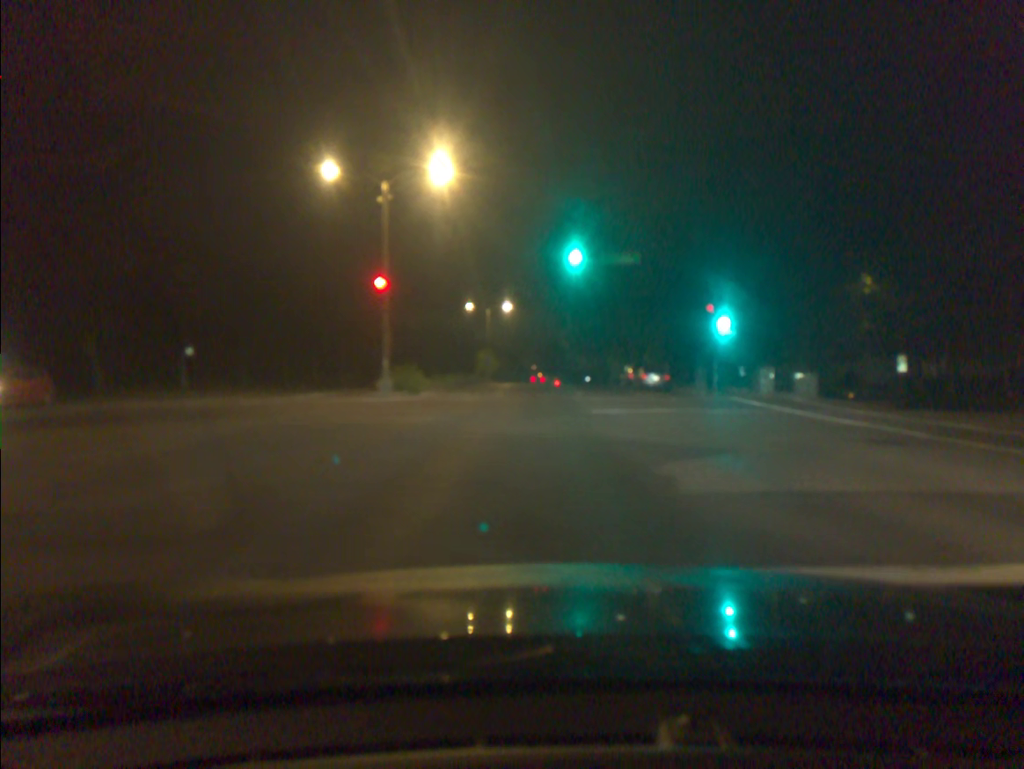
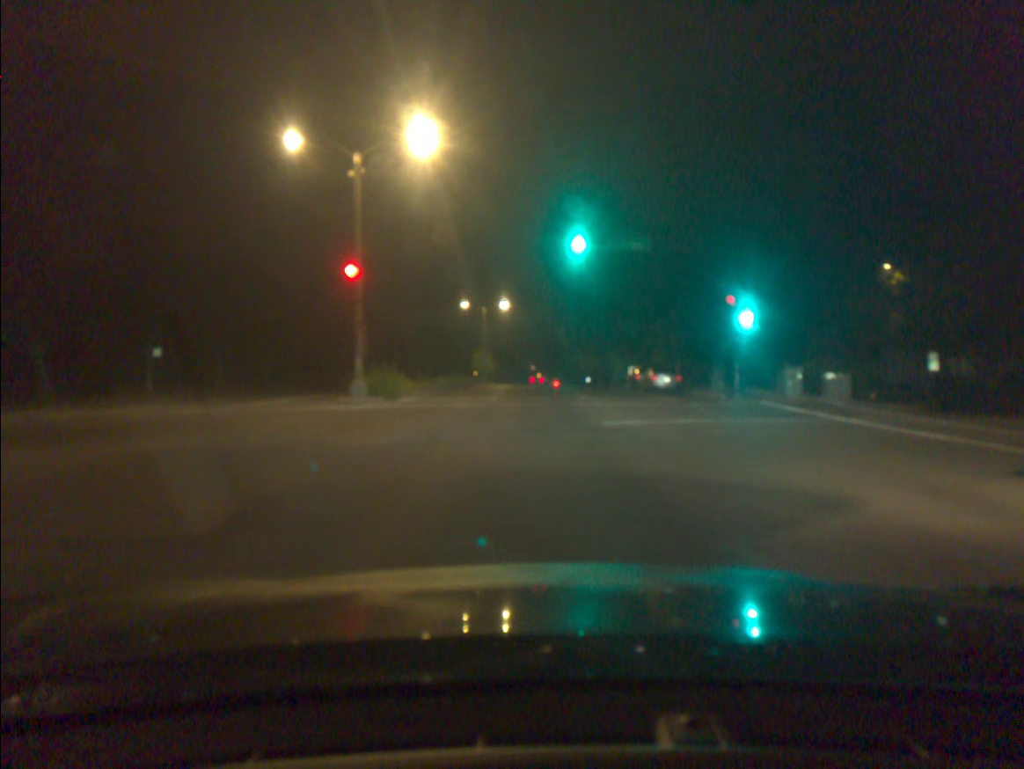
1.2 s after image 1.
(0.0, +4.2) m; 0°
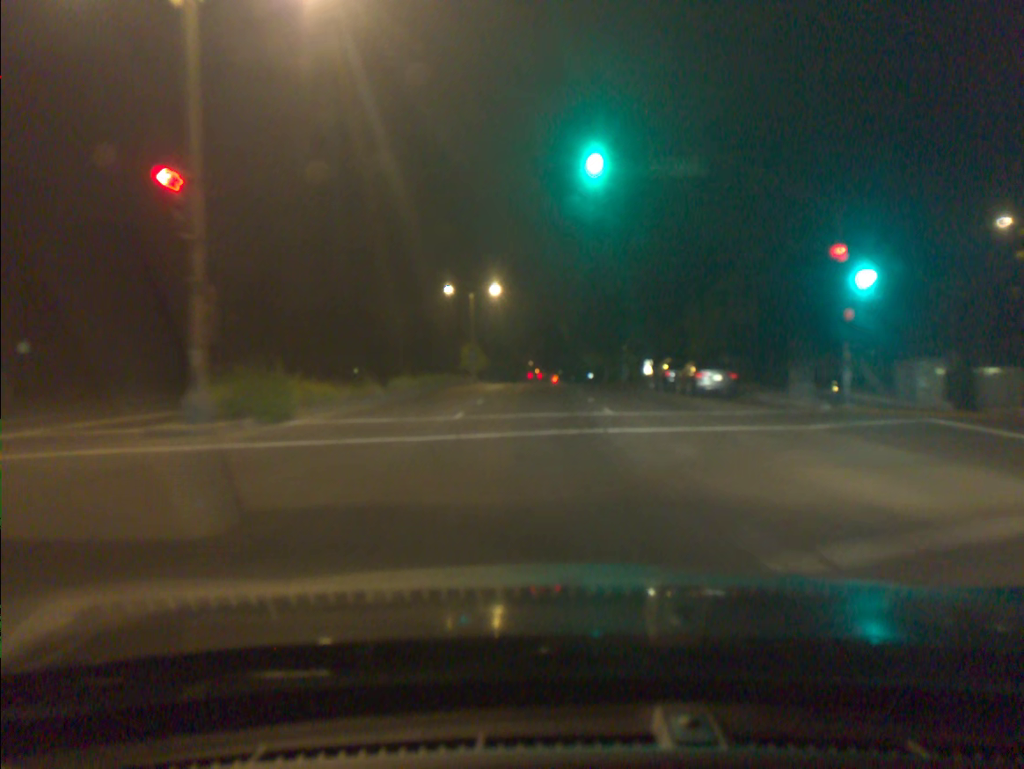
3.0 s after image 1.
(+0.1, +12.1) m; +1°
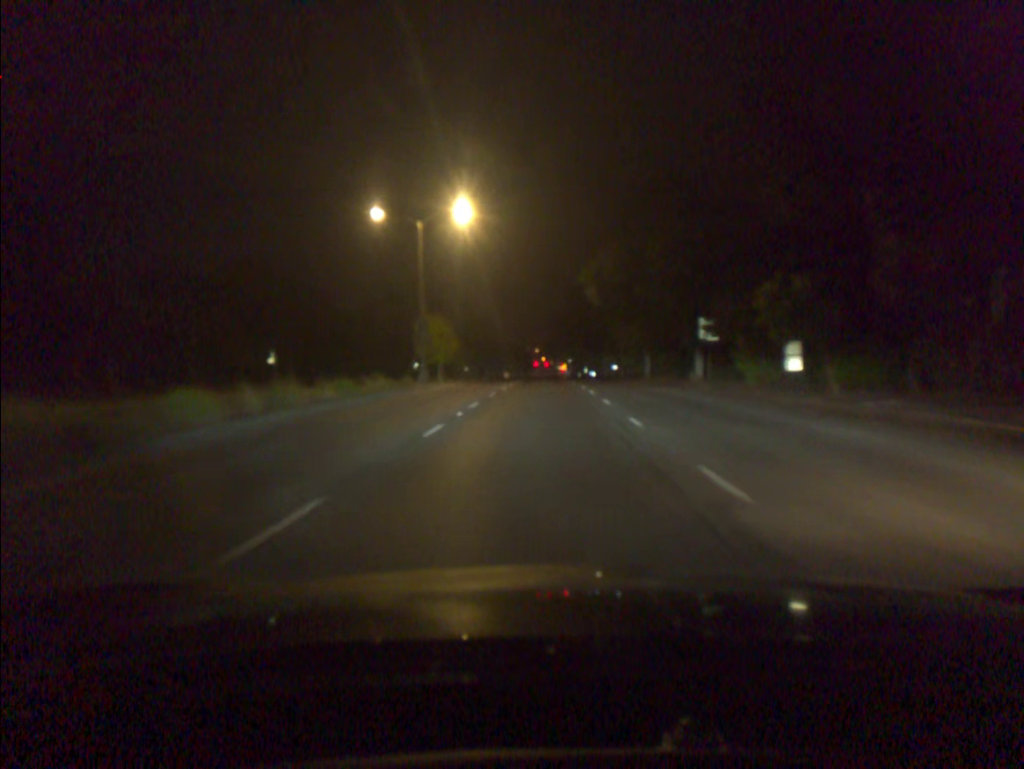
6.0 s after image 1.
(-0.2, +32.8) m; -1°
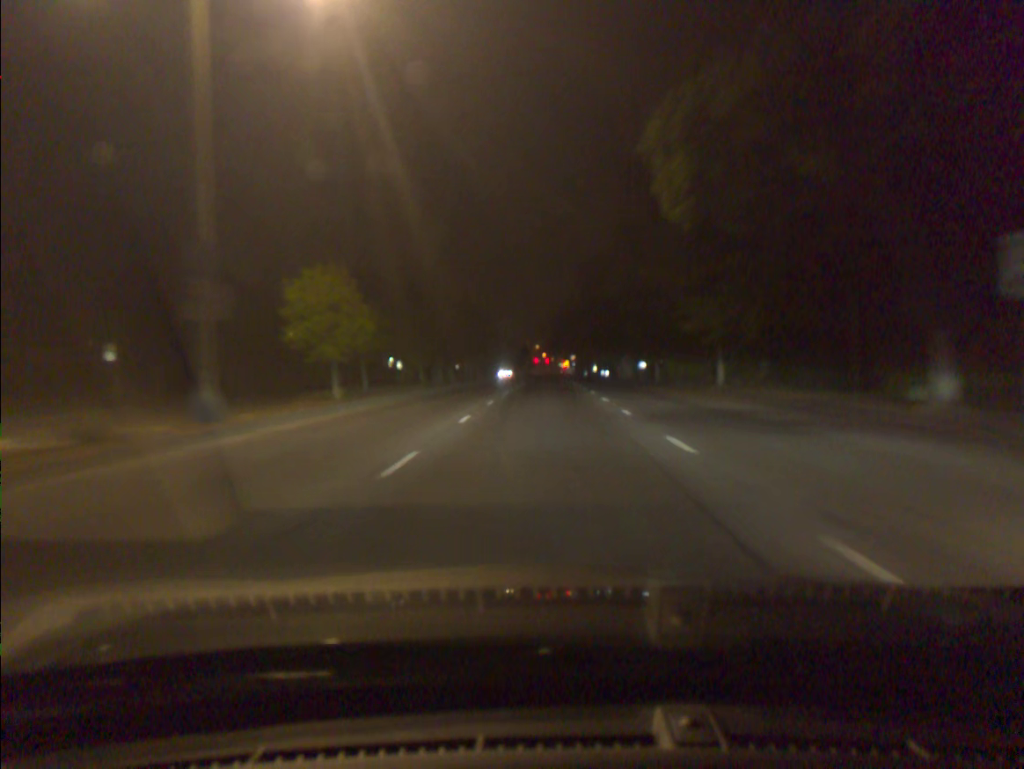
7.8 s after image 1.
(0.0, +25.7) m; 0°
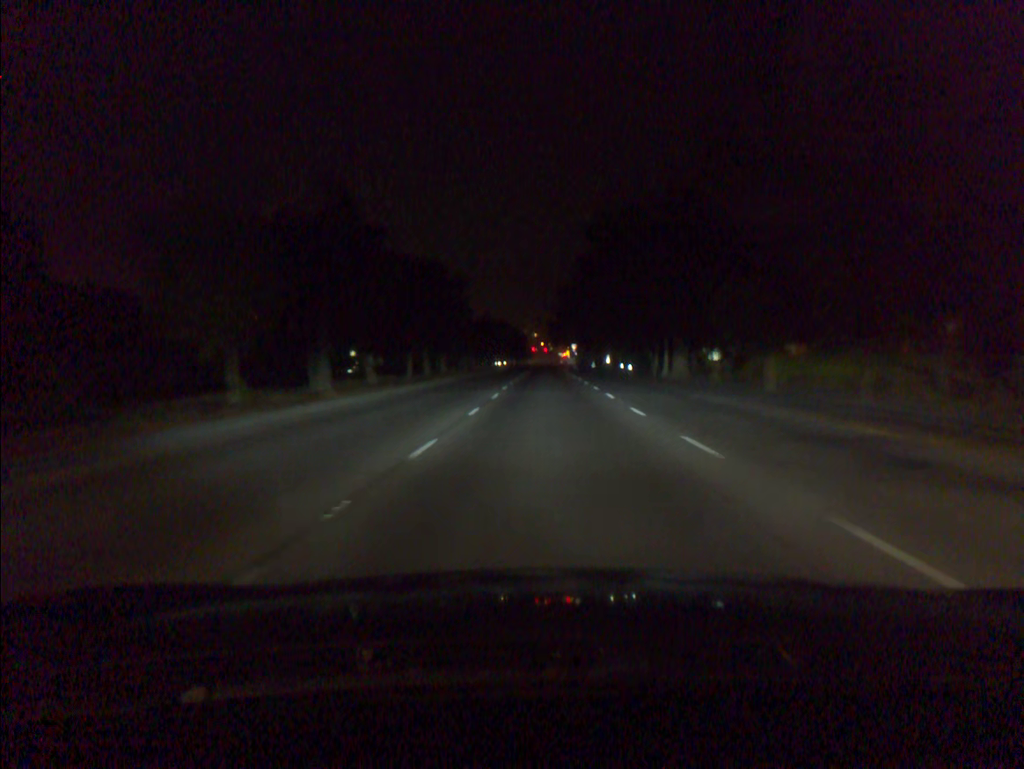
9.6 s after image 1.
(0.0, +28.8) m; 0°
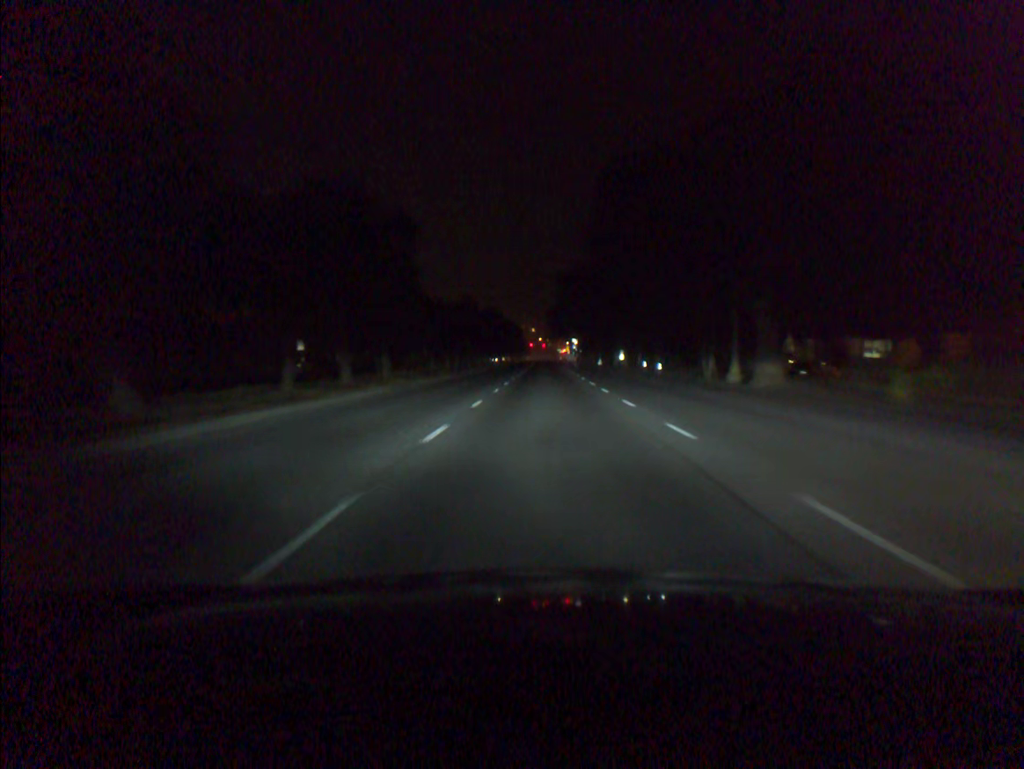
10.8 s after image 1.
(0.0, +20.1) m; 0°
